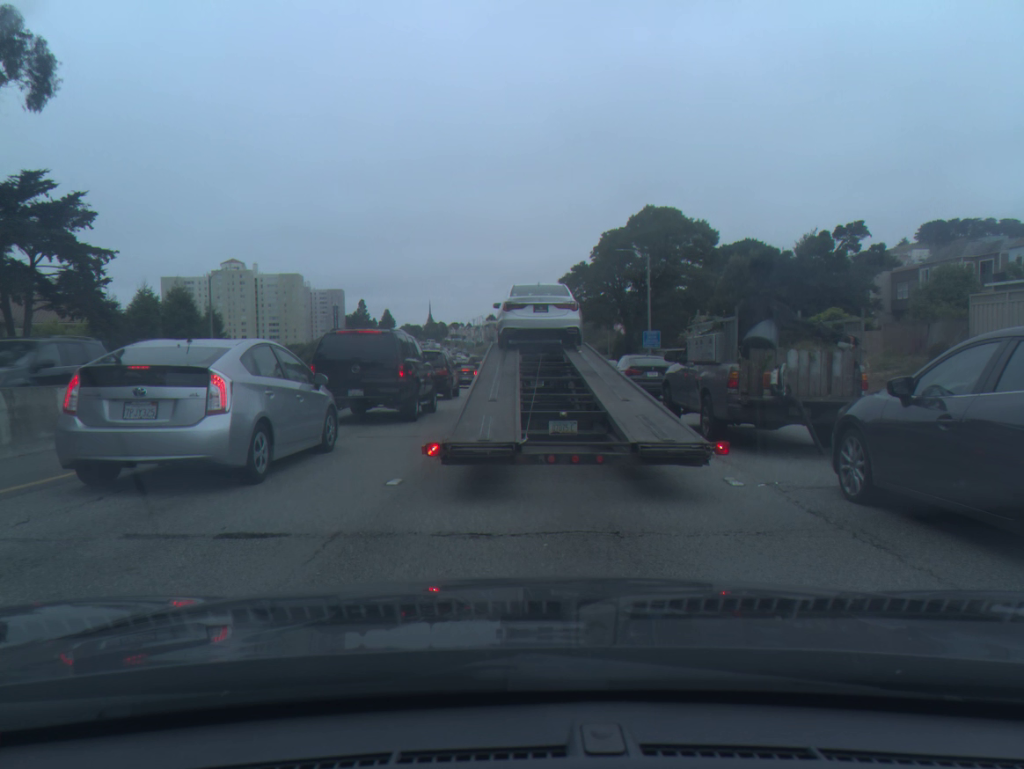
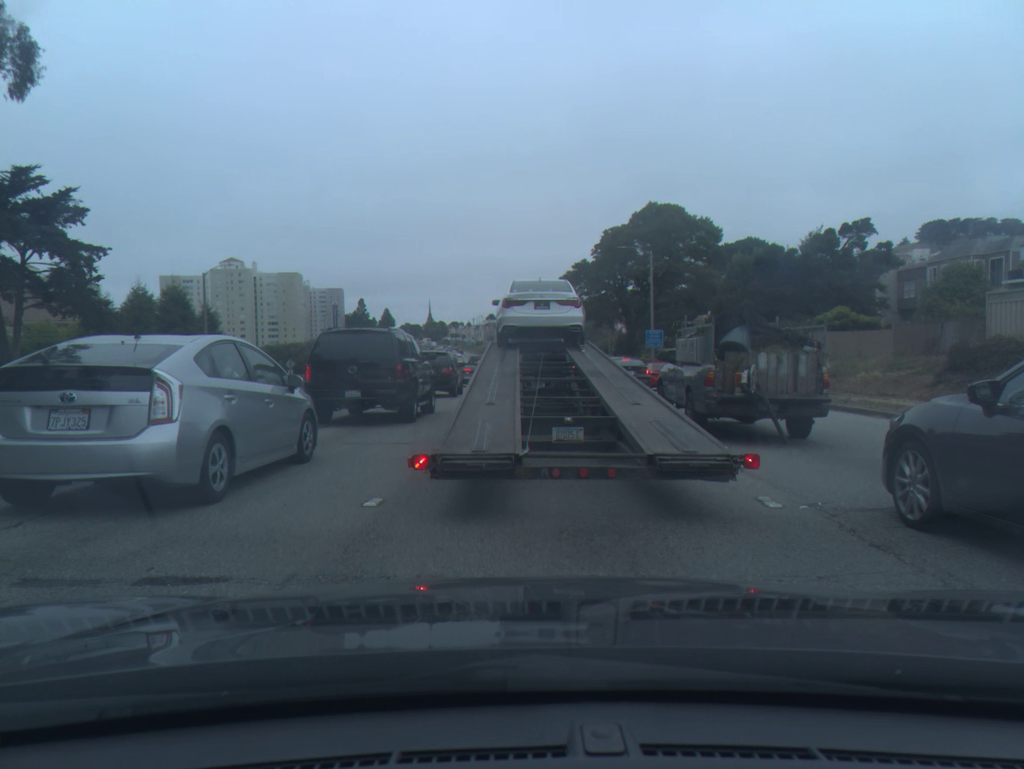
(0.0, +1.1) m; 0°
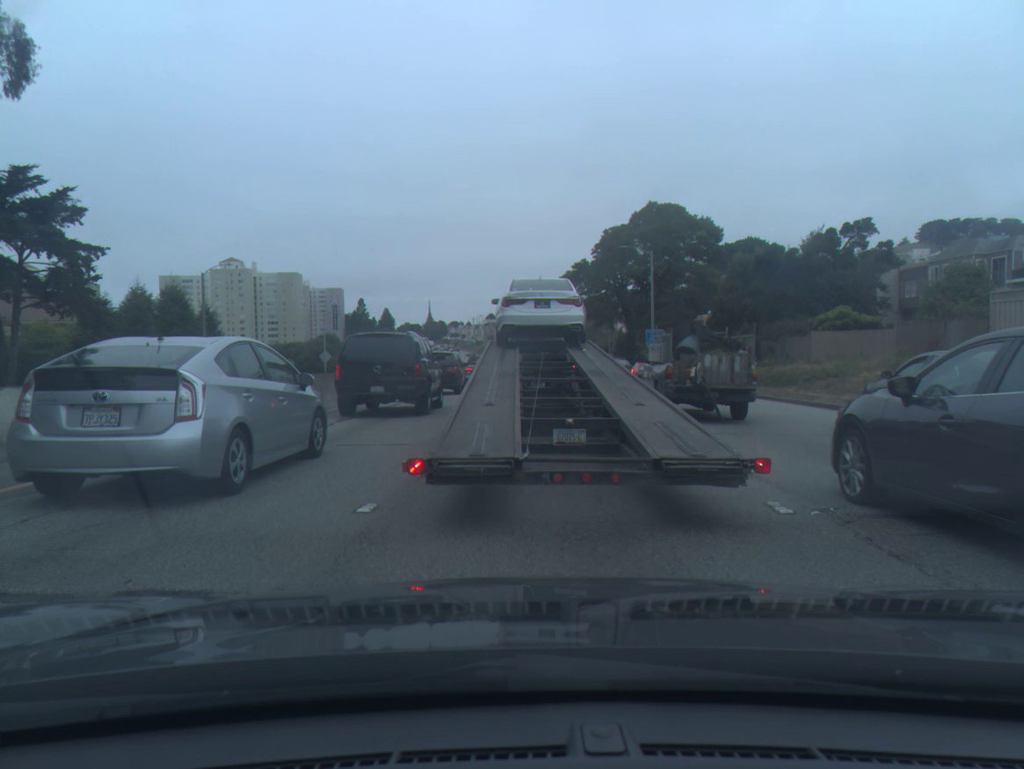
(0.0, +0.3) m; 0°
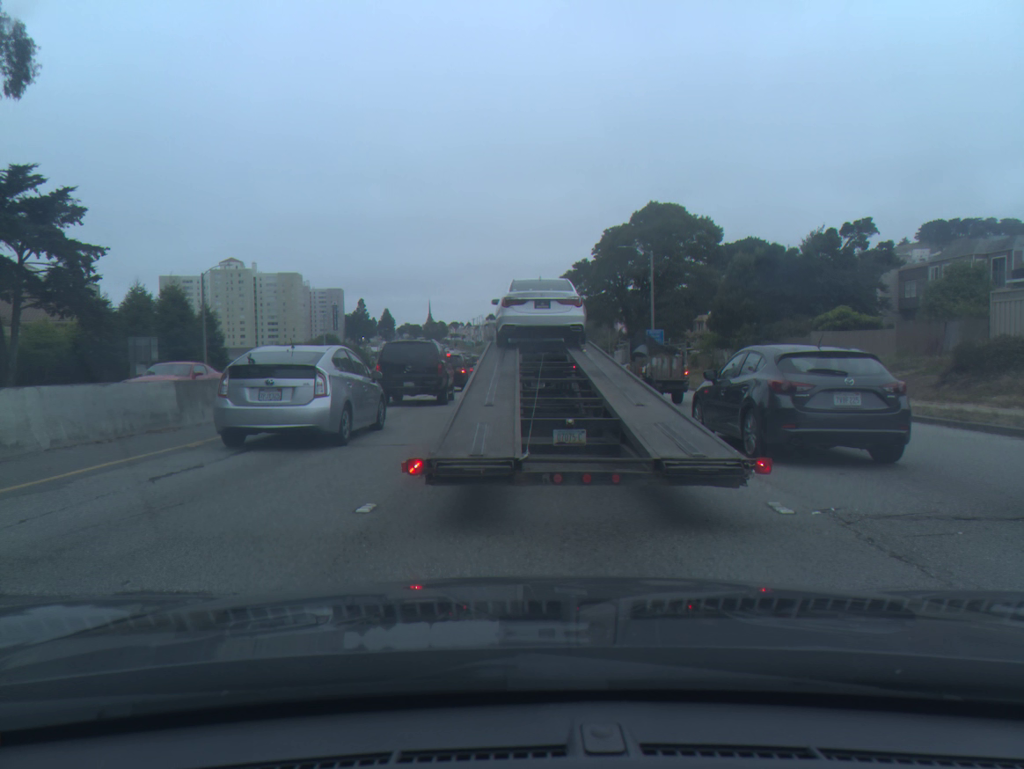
(0.0, 0.0) m; 0°
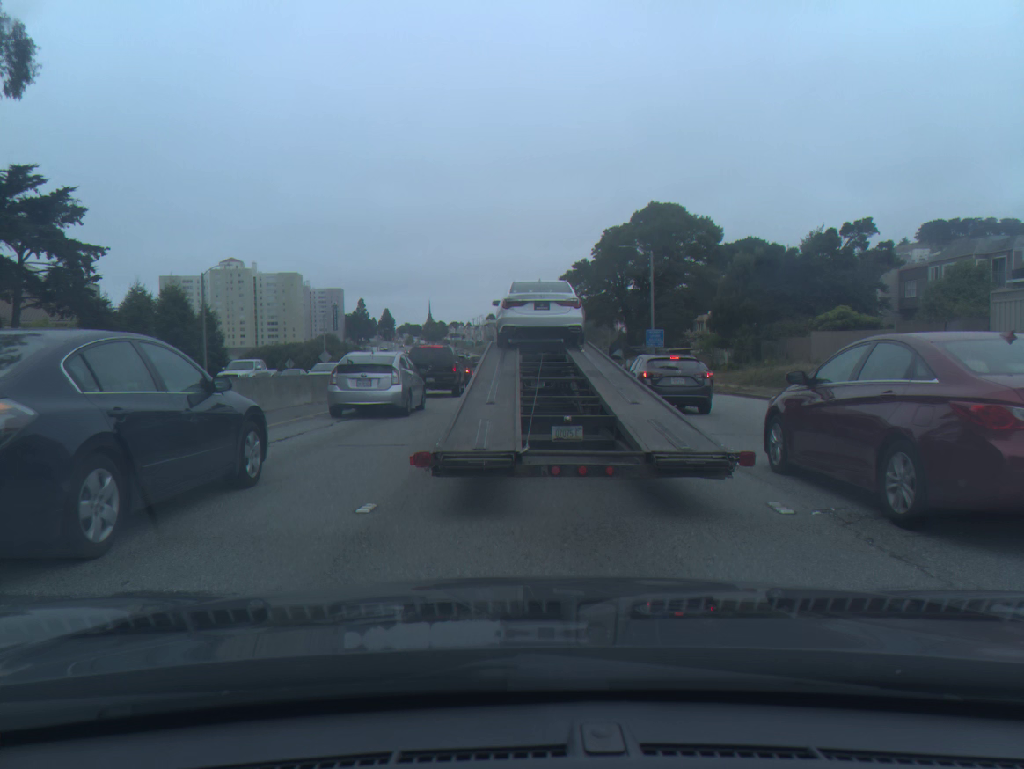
(0.0, 0.0) m; 0°
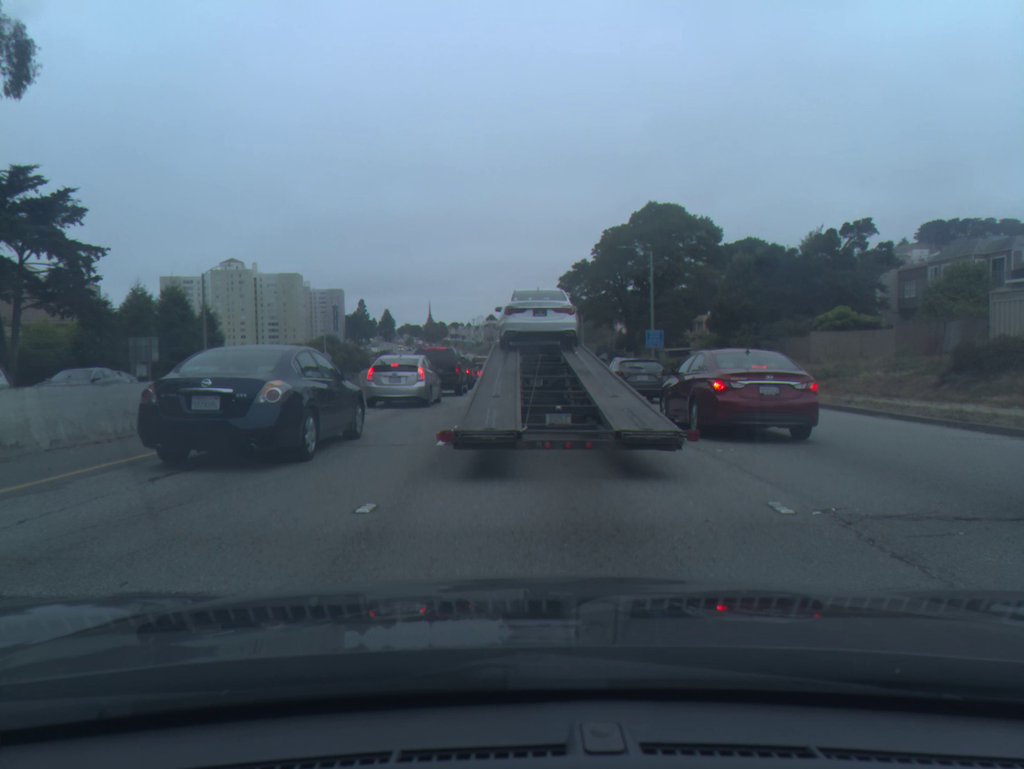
(0.0, 0.0) m; 0°
